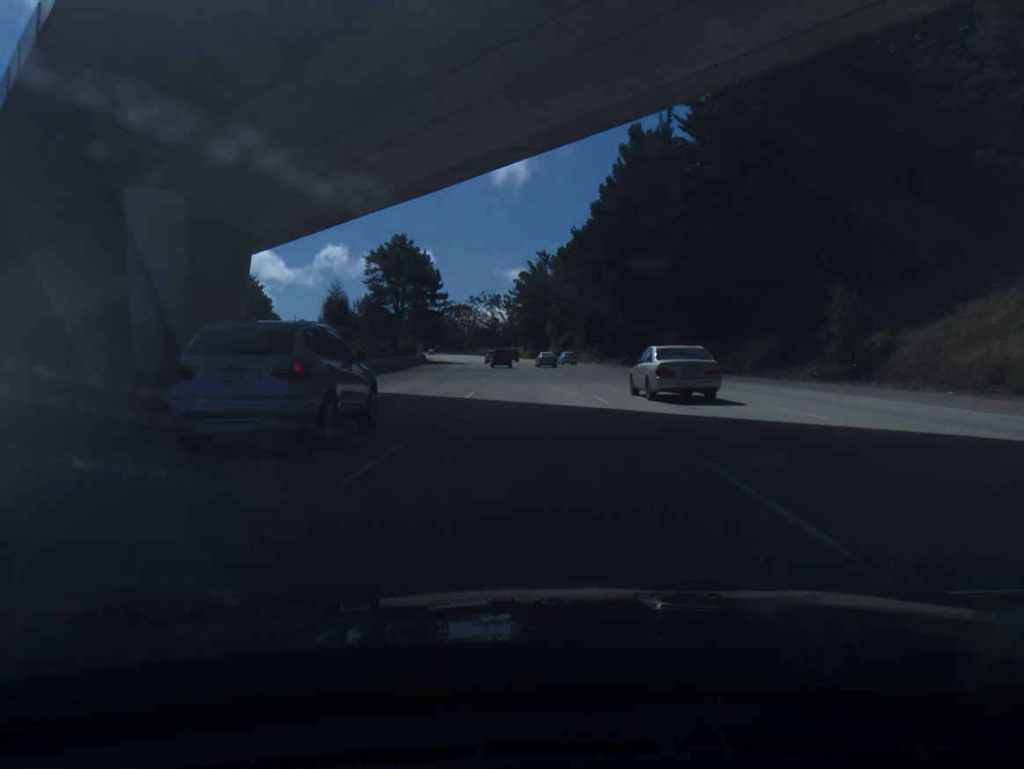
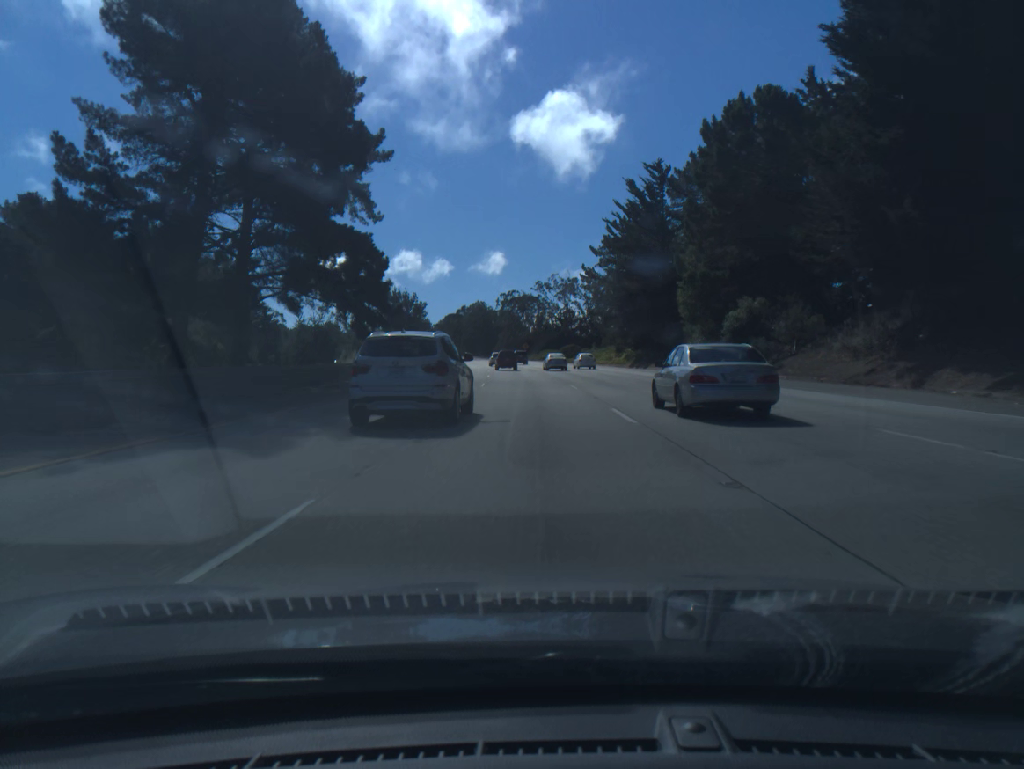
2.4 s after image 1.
(-3.8, +78.1) m; -6°
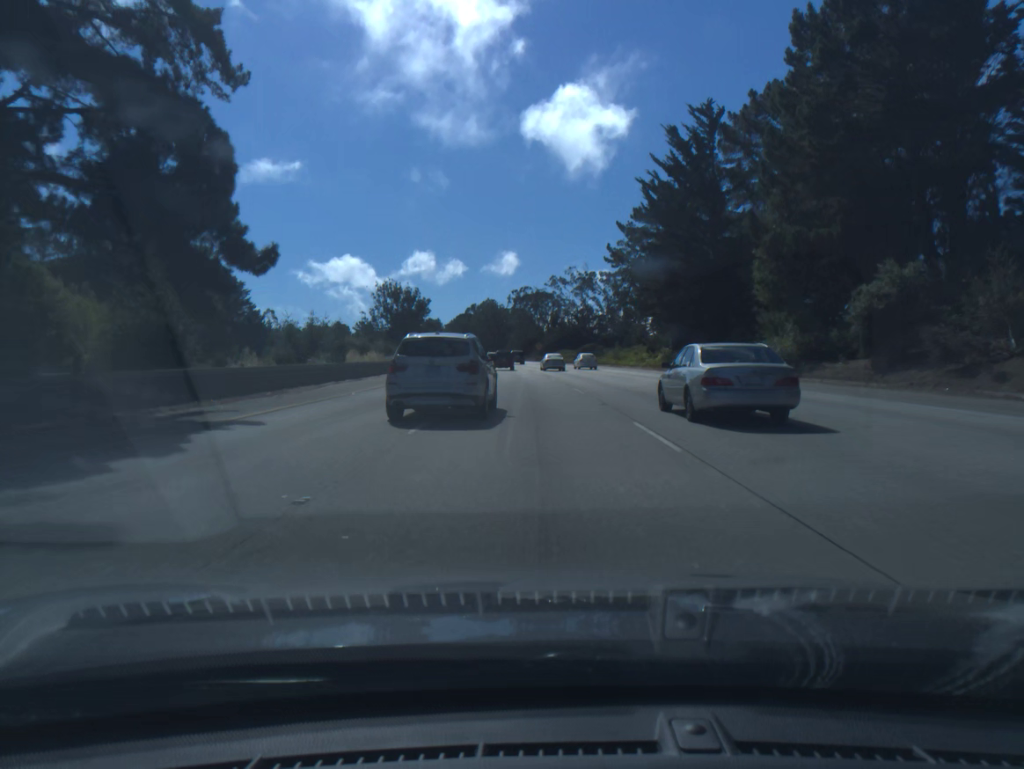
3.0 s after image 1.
(-0.2, +19.5) m; -1°
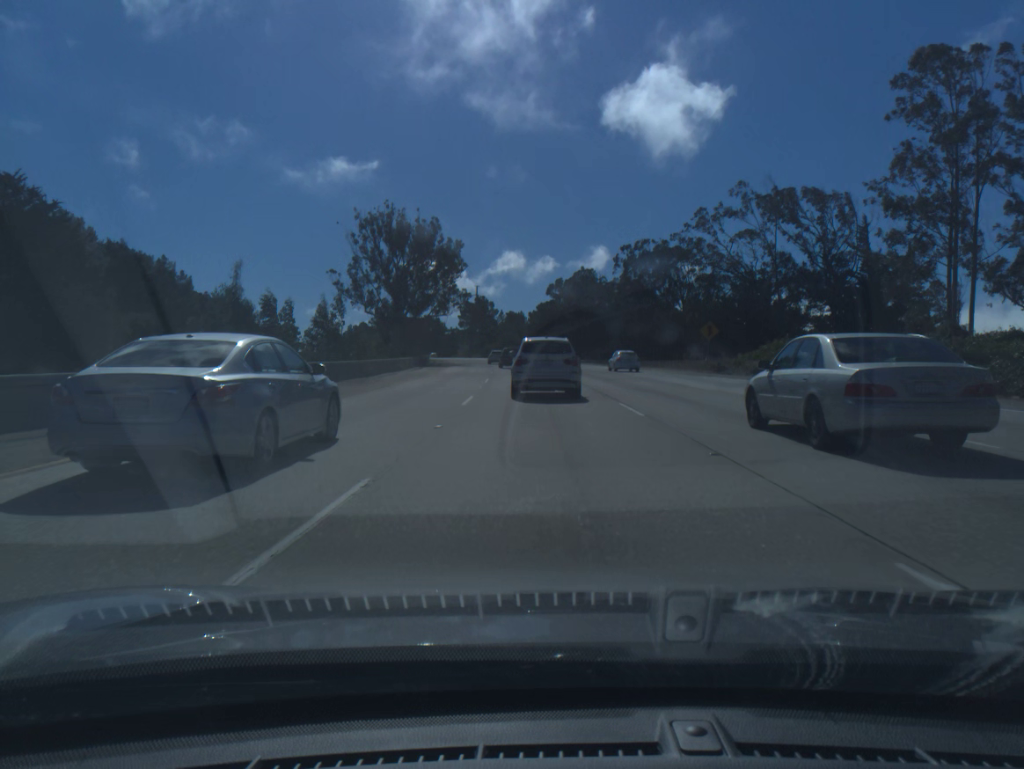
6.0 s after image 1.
(-6.2, +95.8) m; -7°
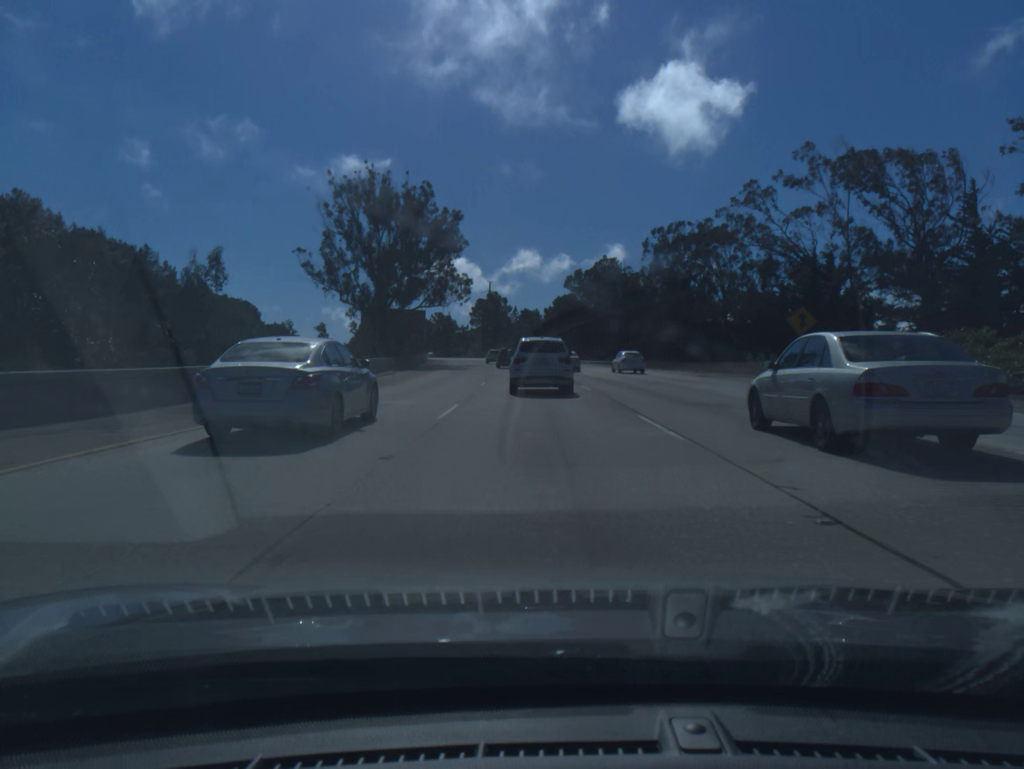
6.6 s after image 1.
(-0.2, +18.5) m; -1°
